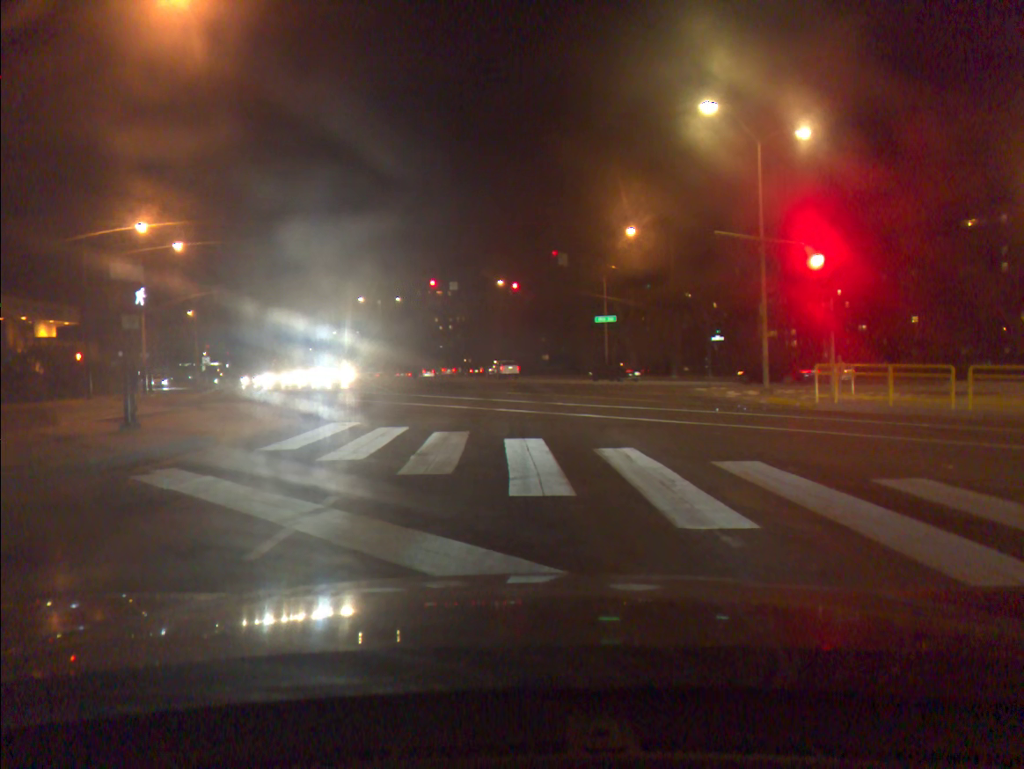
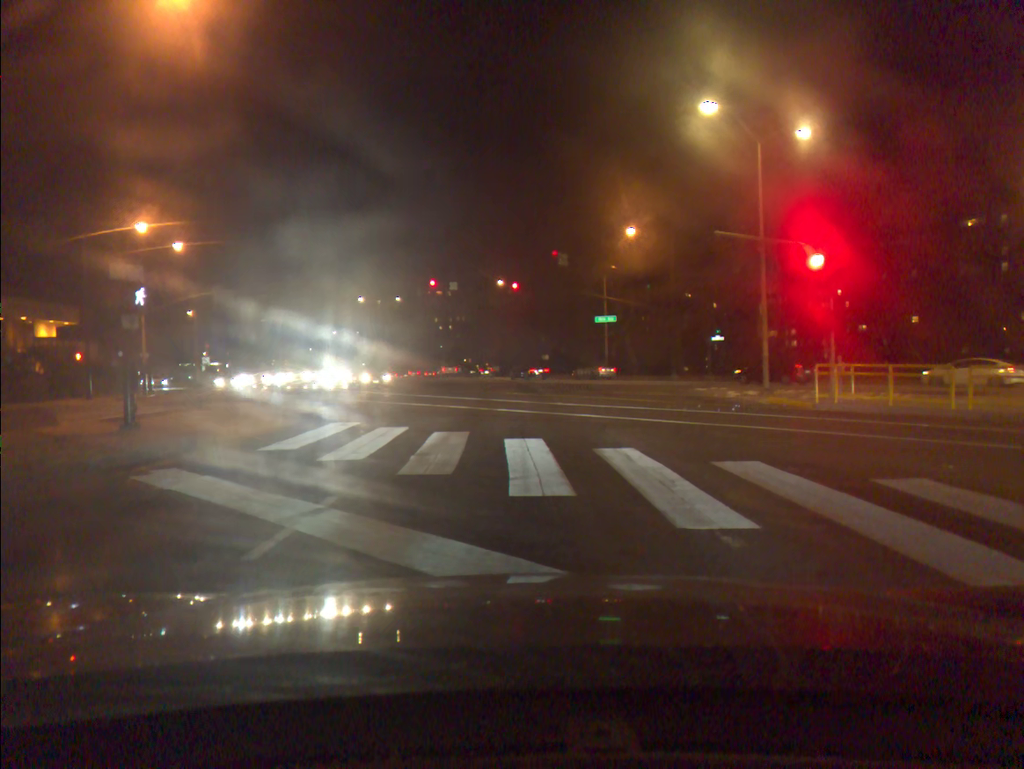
(0.0, 0.0) m; 0°
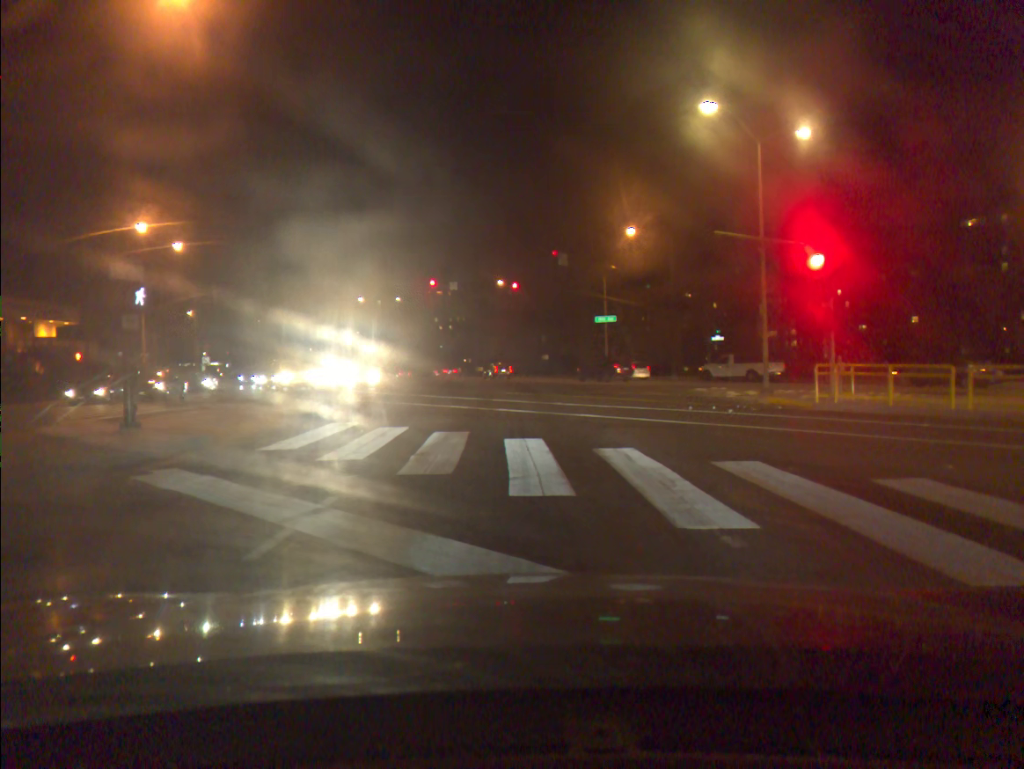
(0.0, 0.0) m; 0°
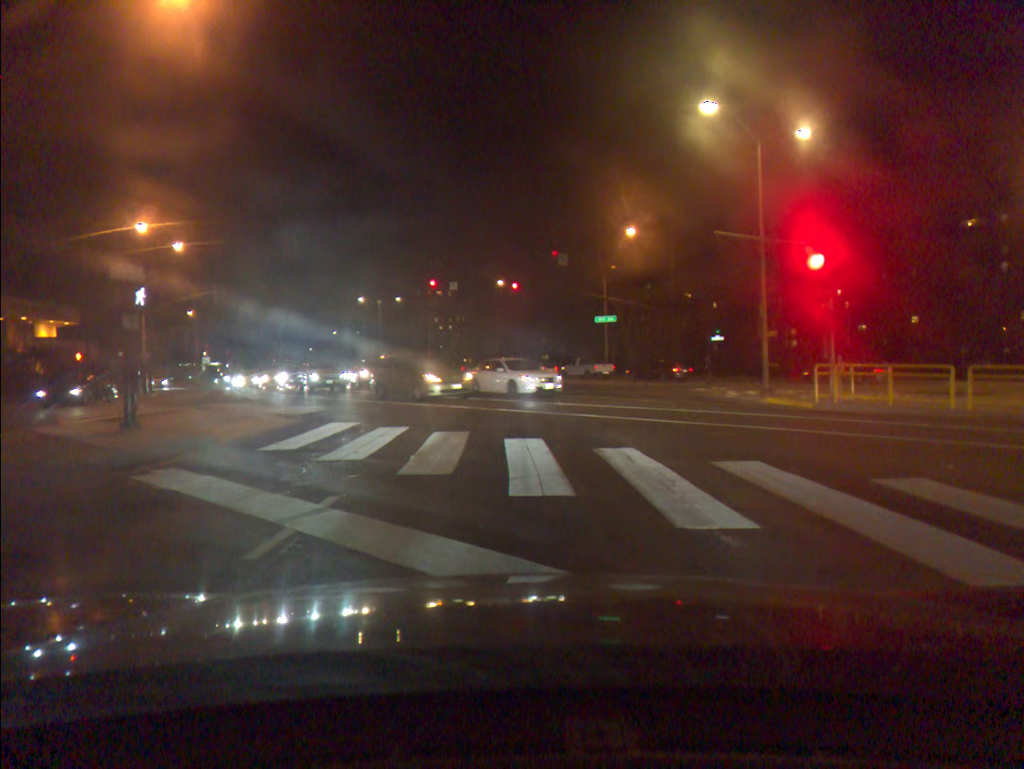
(0.0, 0.0) m; 0°
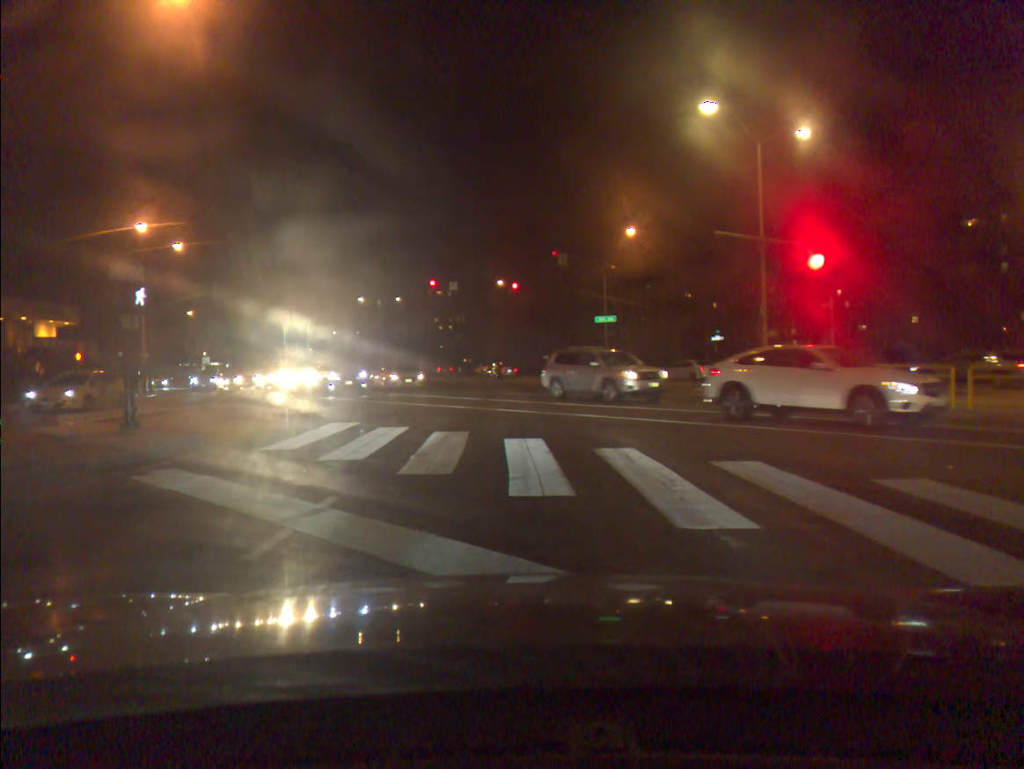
(0.0, 0.0) m; 0°
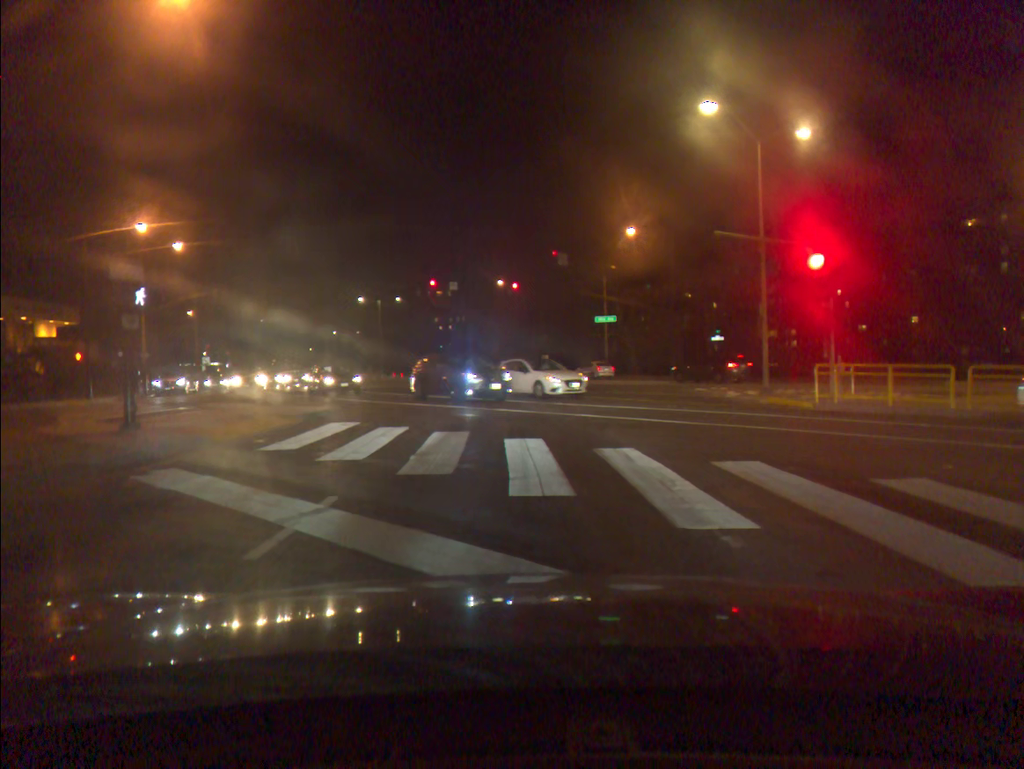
(0.0, 0.0) m; 0°
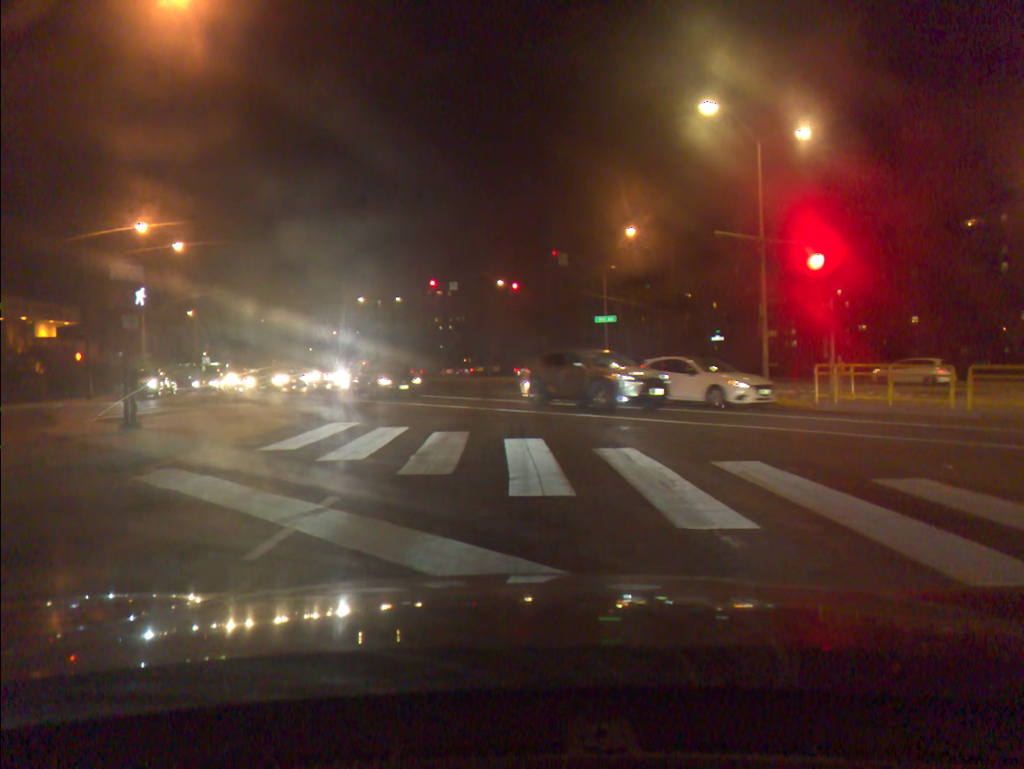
(0.0, 0.0) m; 0°
